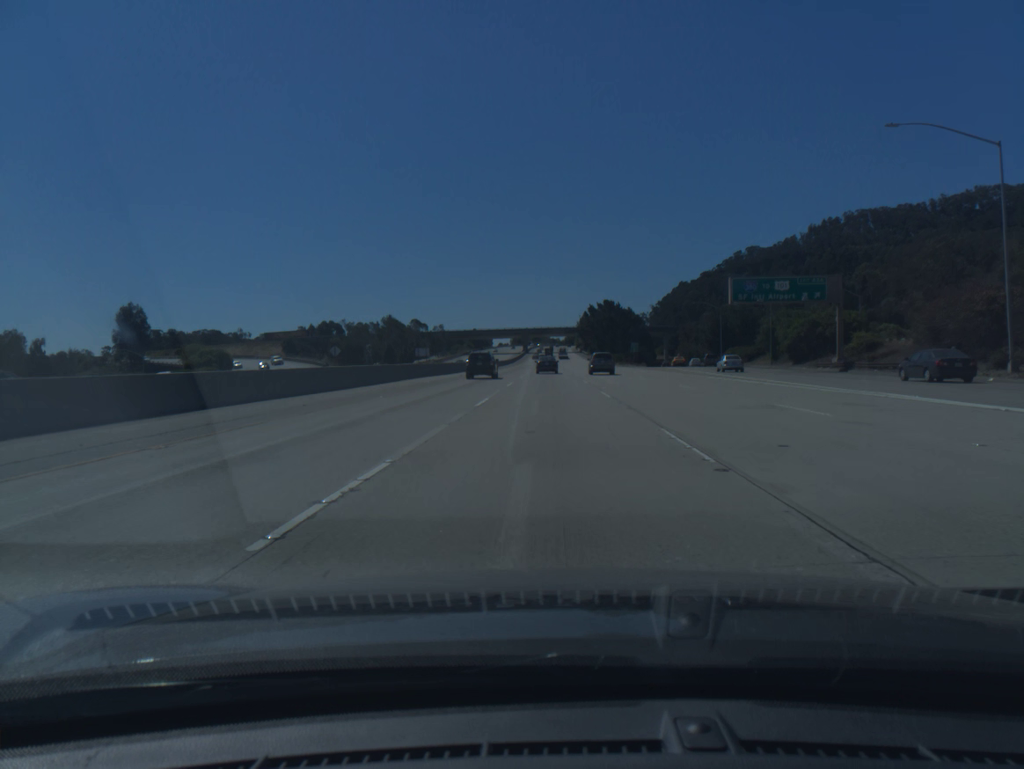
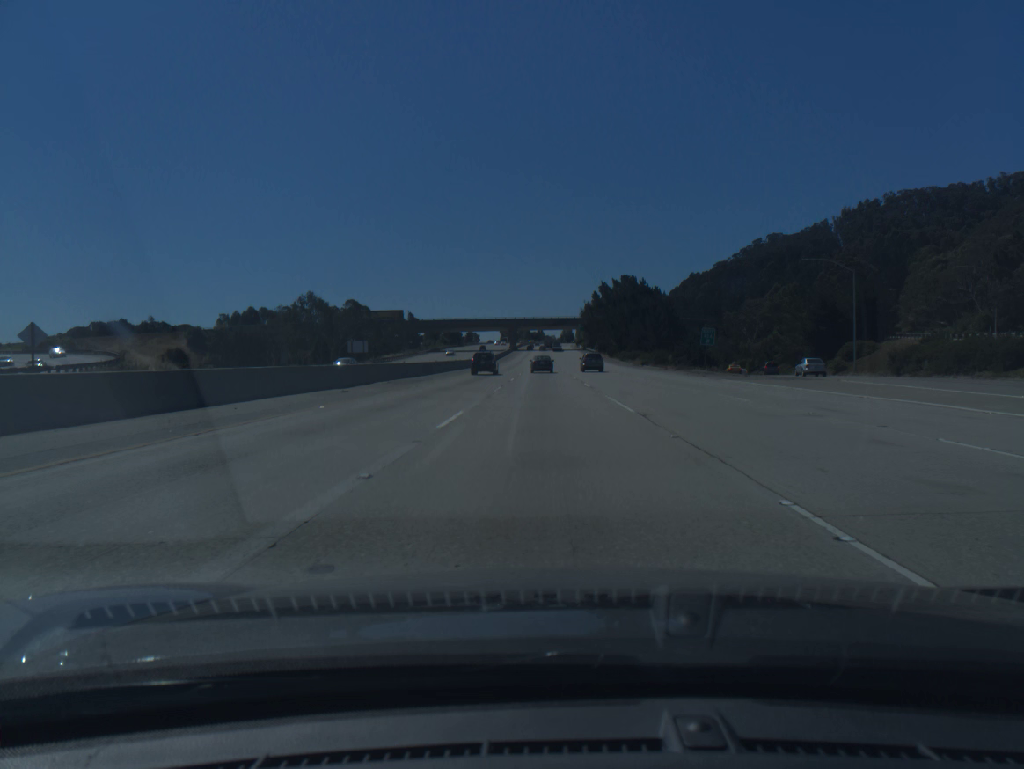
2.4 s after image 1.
(+0.3, +66.1) m; 0°
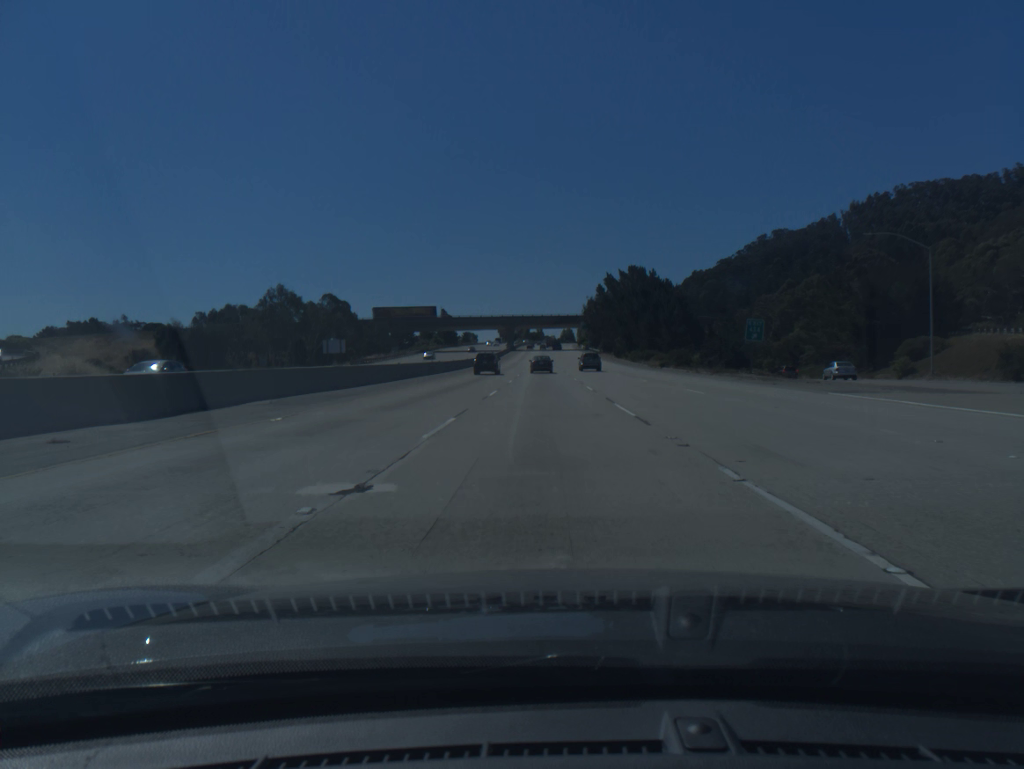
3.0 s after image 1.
(0.0, +16.6) m; 0°
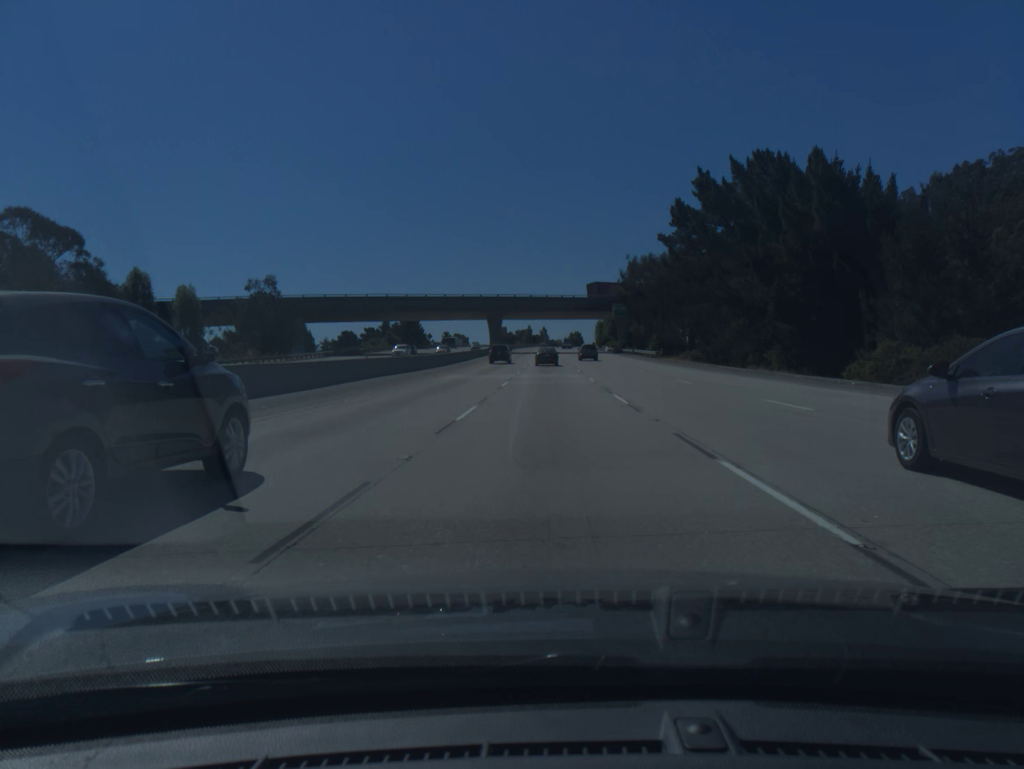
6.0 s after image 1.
(-0.3, +82.6) m; 0°
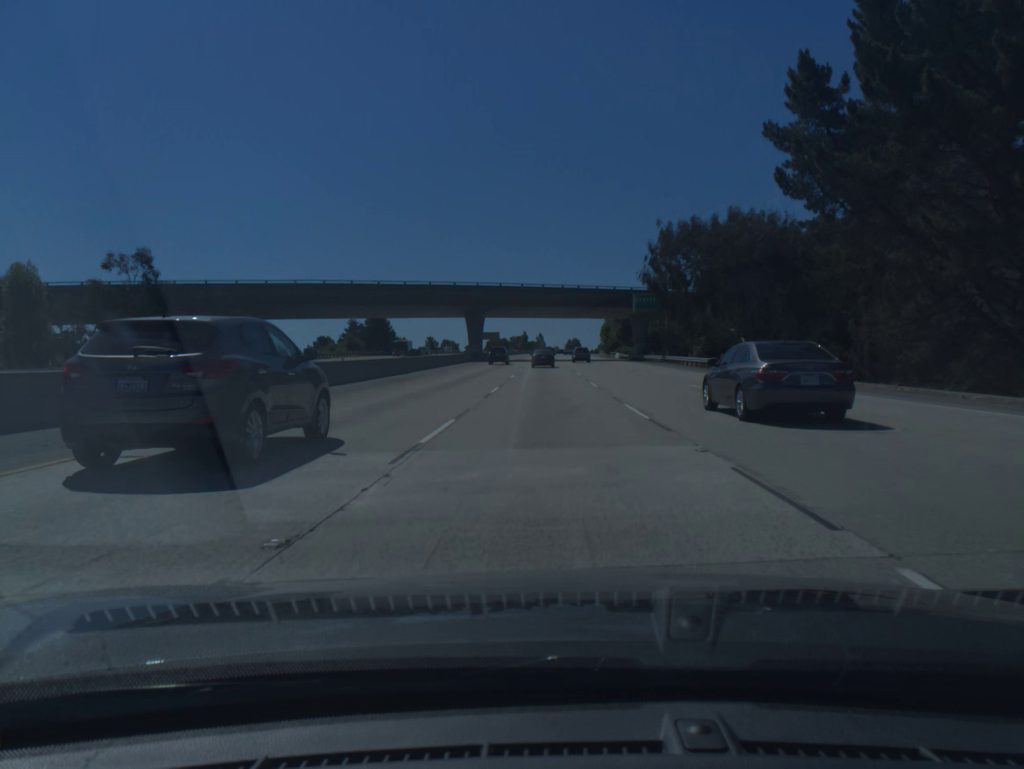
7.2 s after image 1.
(+0.1, +32.7) m; 0°
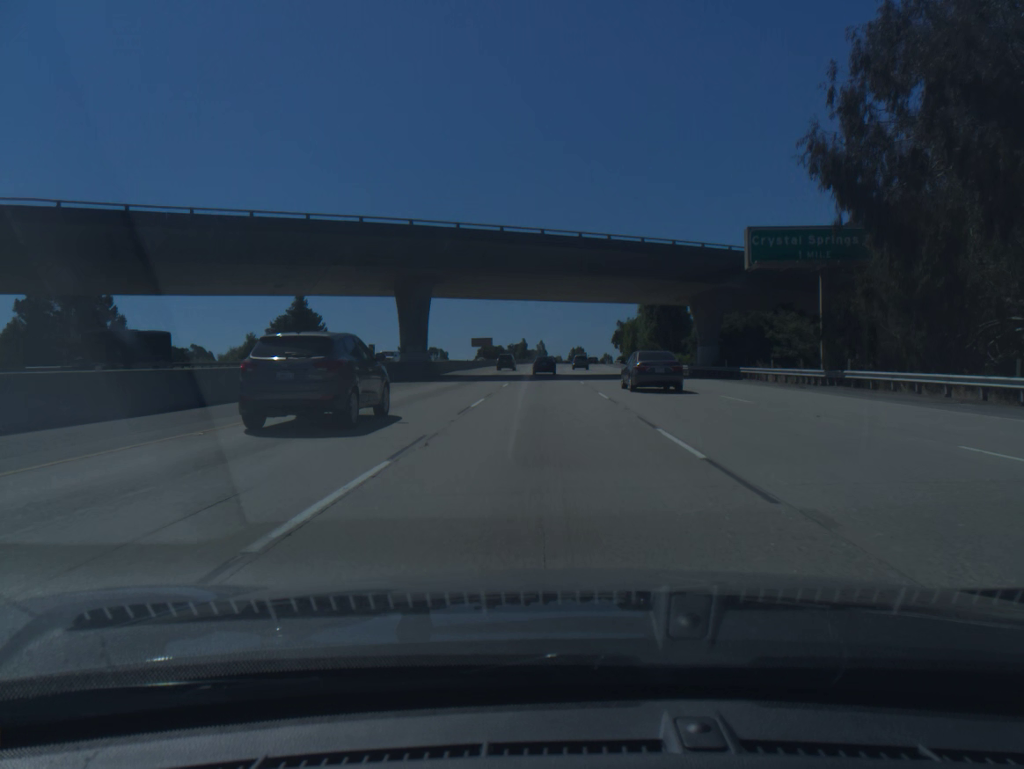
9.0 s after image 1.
(0.0, +48.6) m; 0°
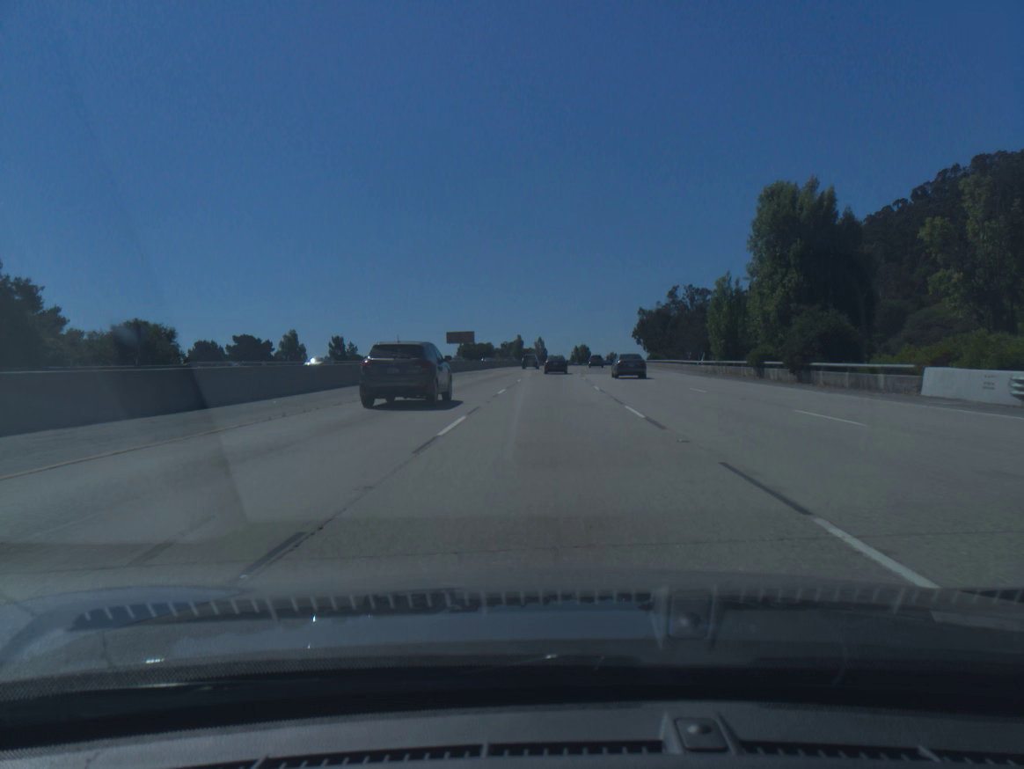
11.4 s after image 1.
(-0.1, +64.2) m; 0°
